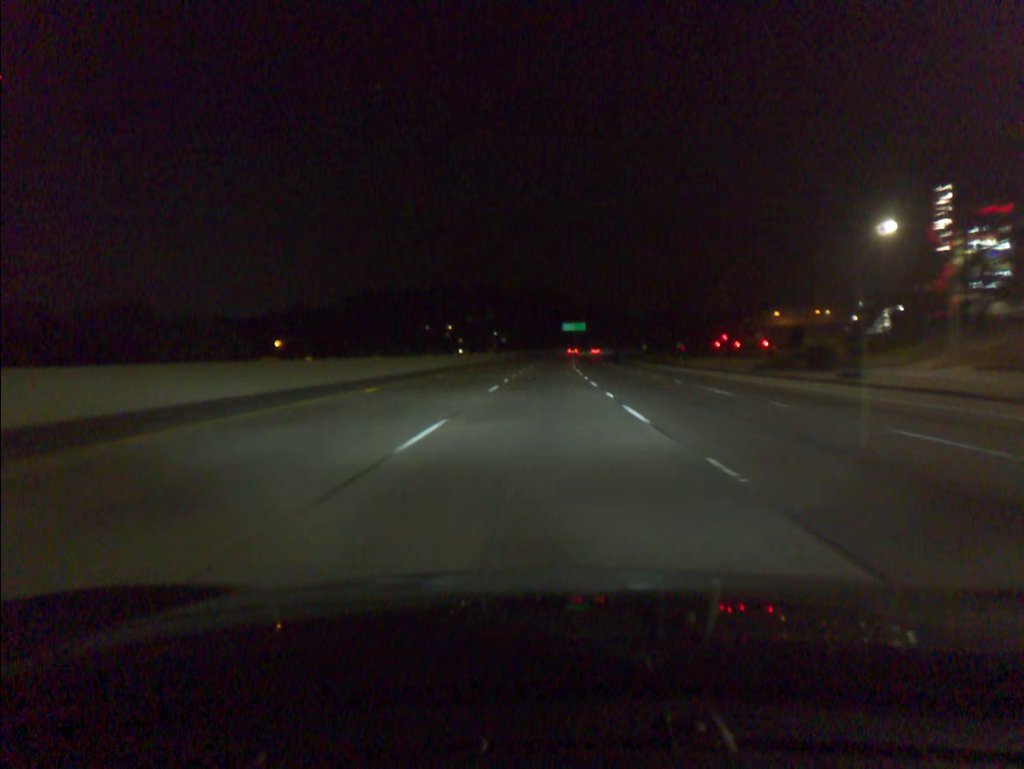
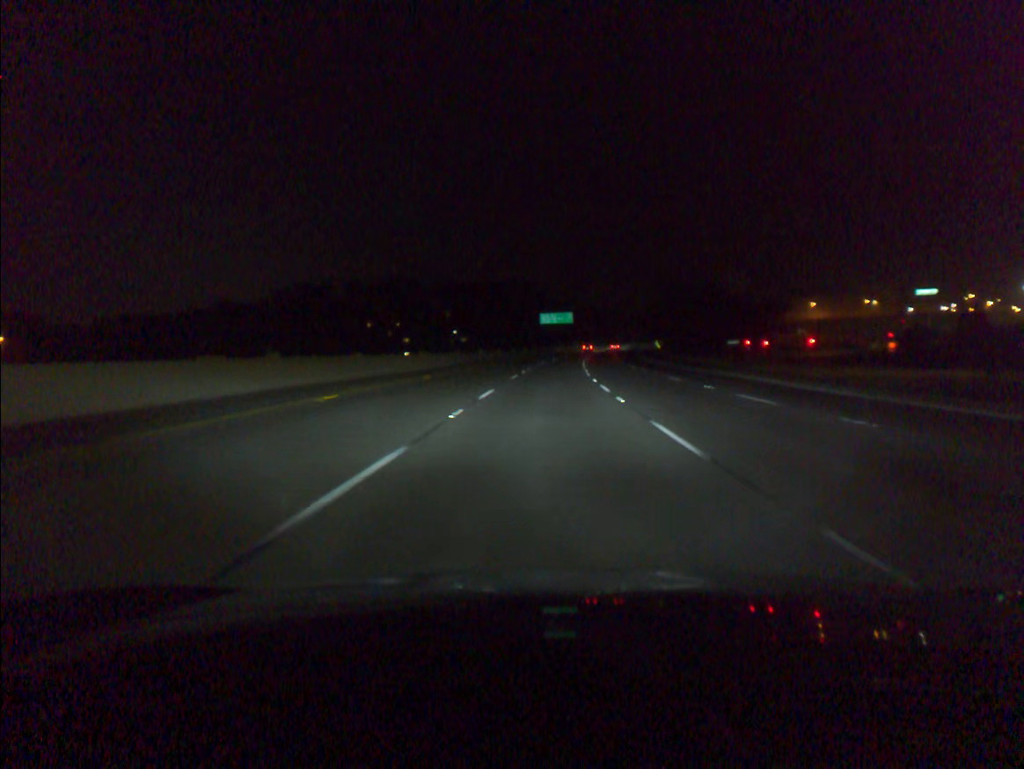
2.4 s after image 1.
(+1.3, +77.6) m; +2°
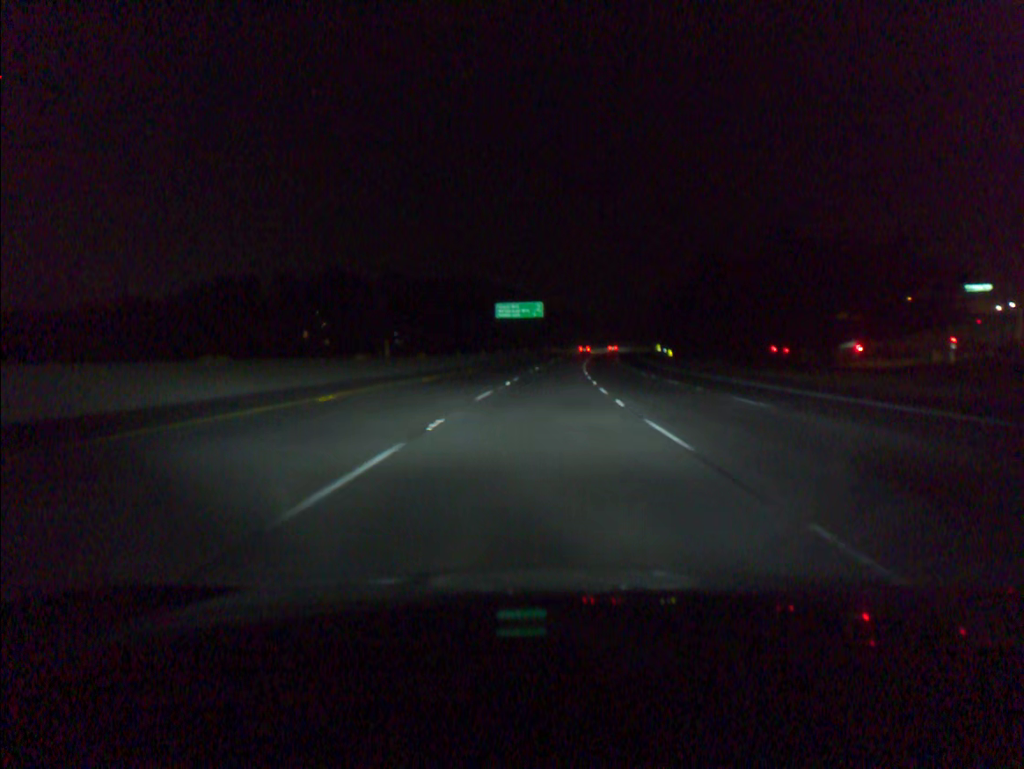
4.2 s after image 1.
(+1.2, +58.3) m; +3°
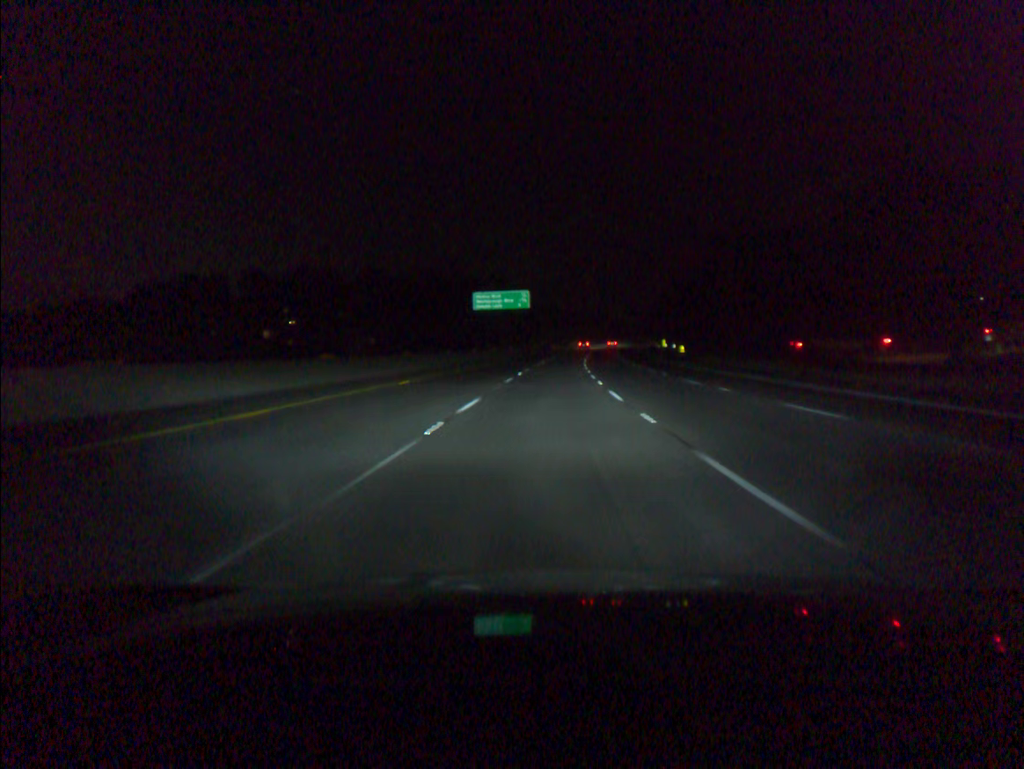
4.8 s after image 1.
(+0.2, +19.4) m; +1°
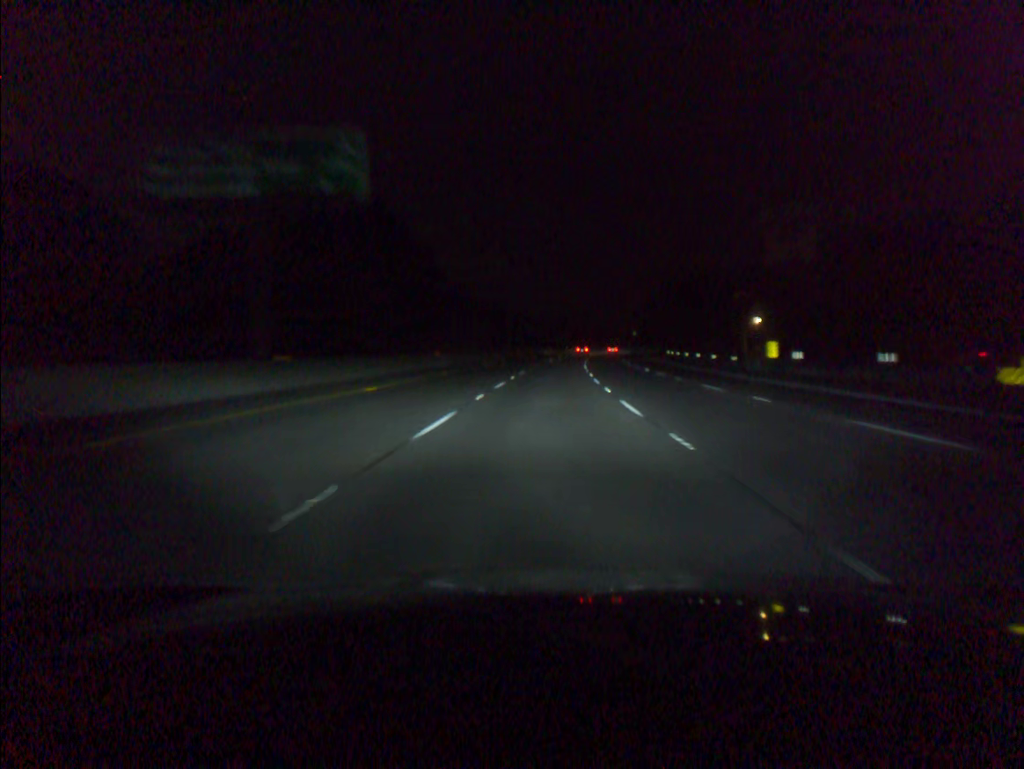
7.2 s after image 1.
(+2.4, +77.7) m; +4°
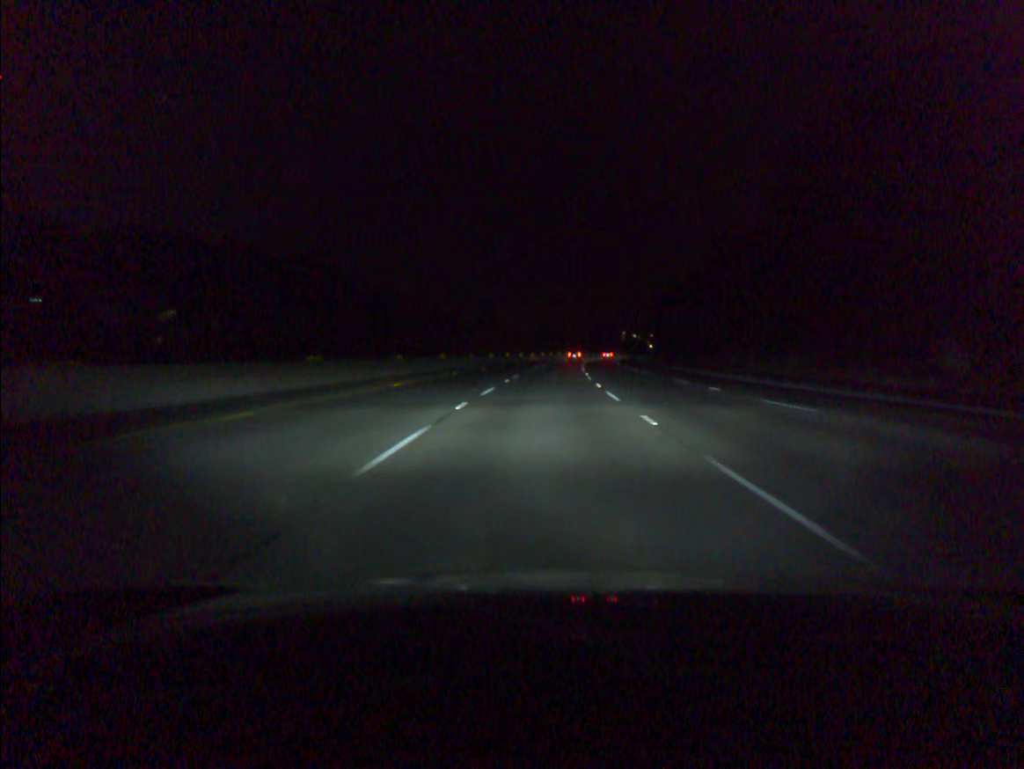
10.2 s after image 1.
(+3.9, +96.9) m; +5°
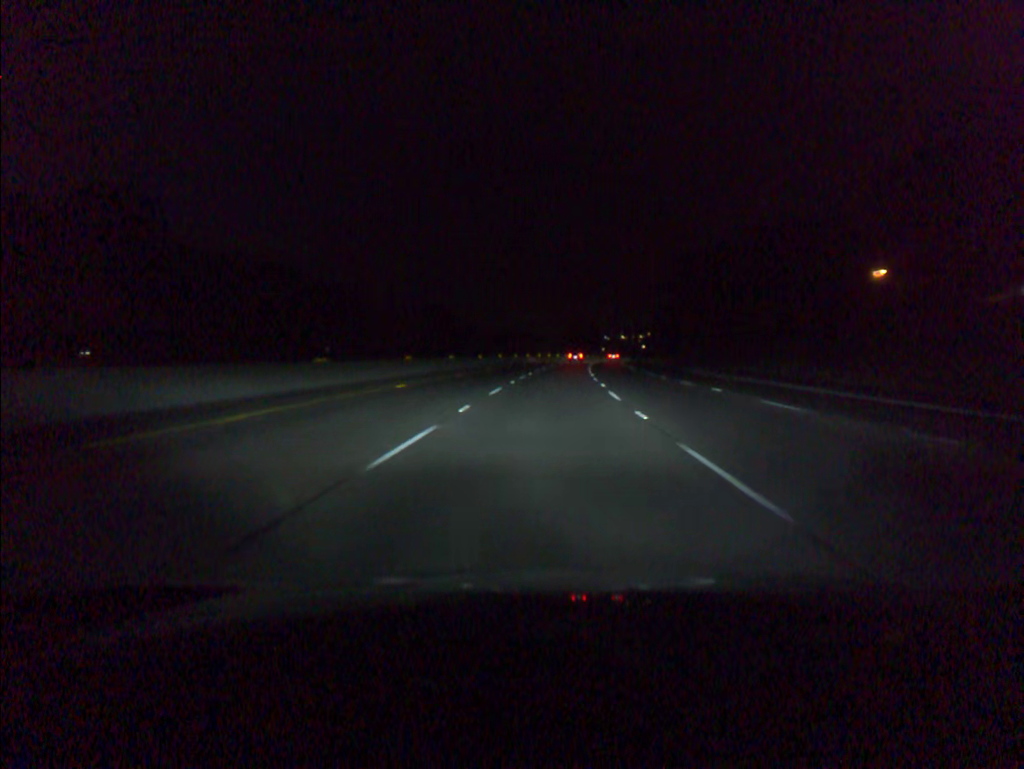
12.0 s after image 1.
(+1.2, +58.0) m; +2°
